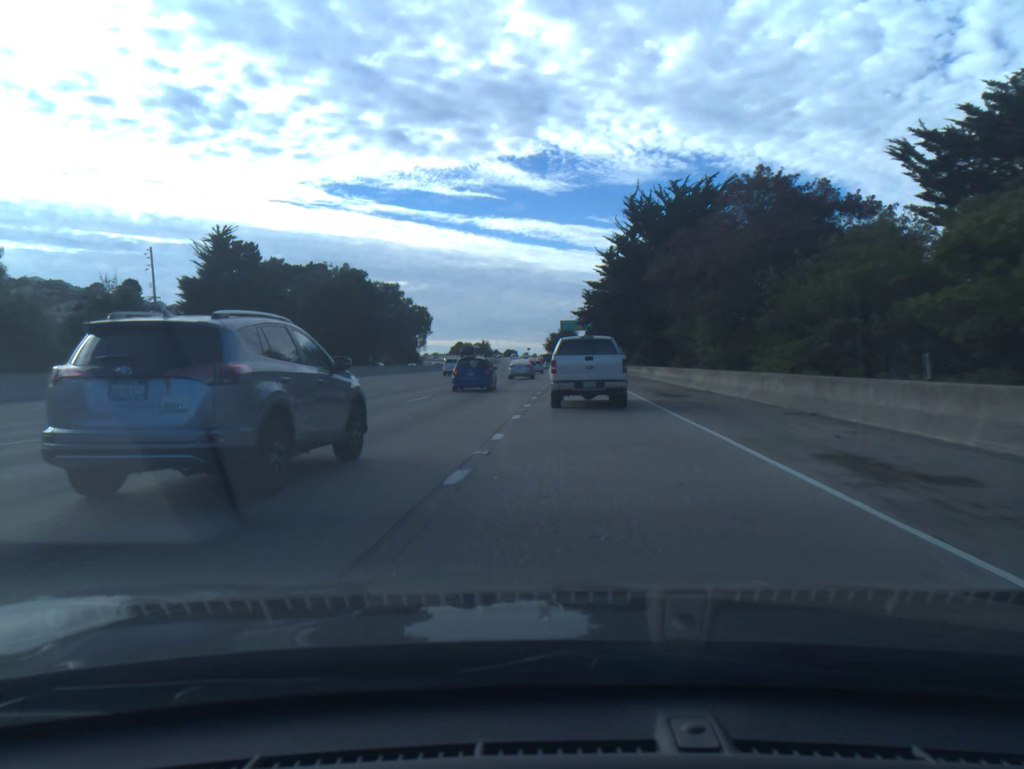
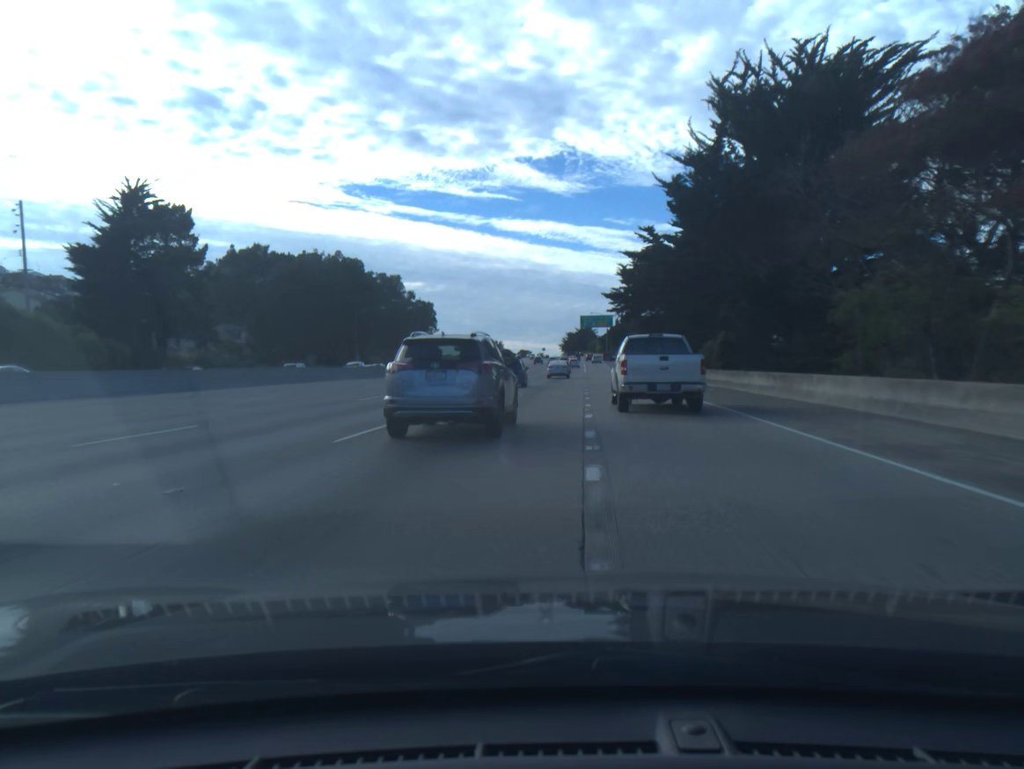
(-0.3, +27.1) m; -1°
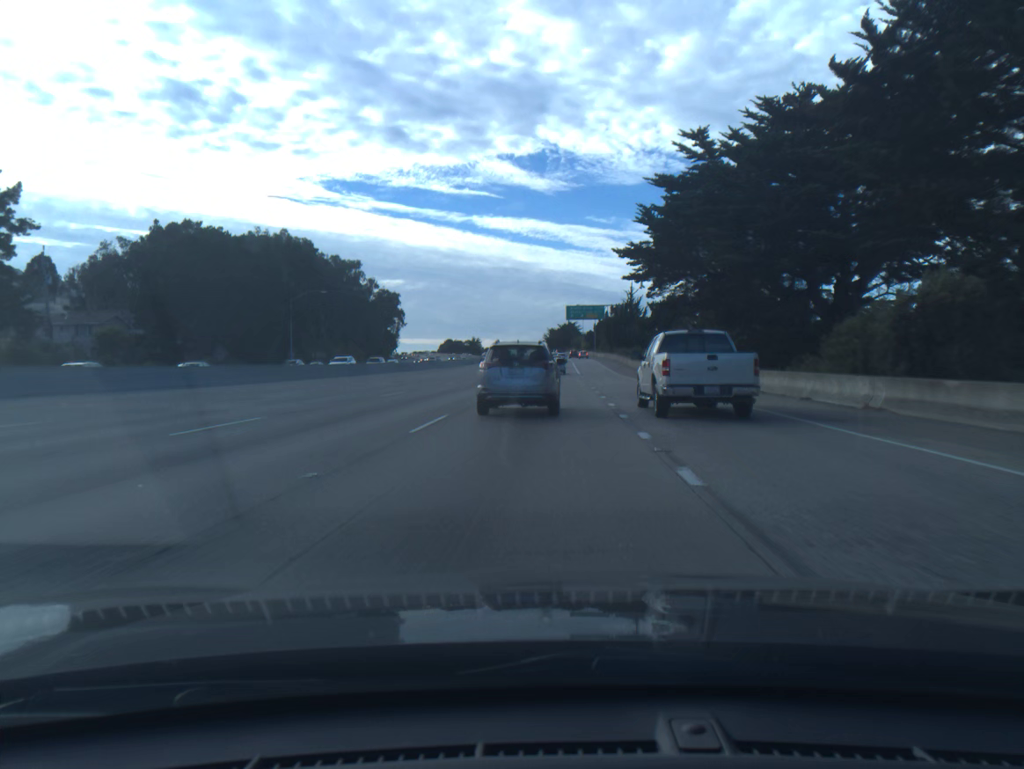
(+0.2, +27.8) m; +1°
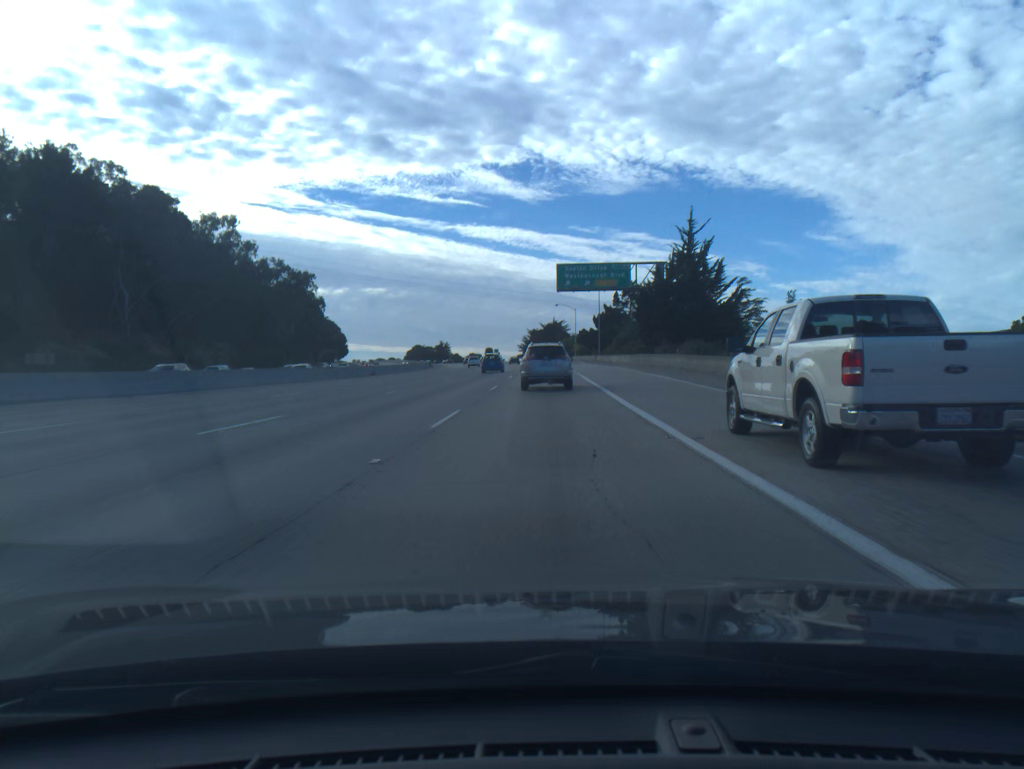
(+1.5, +72.3) m; +1°
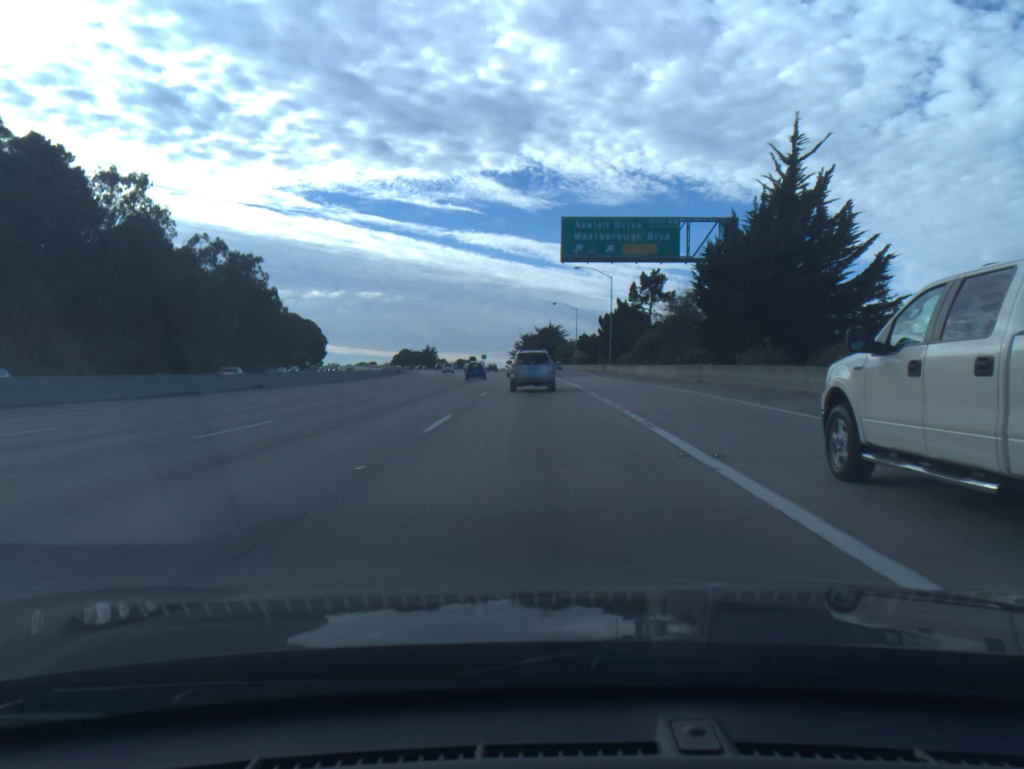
(+0.1, +29.6) m; 0°
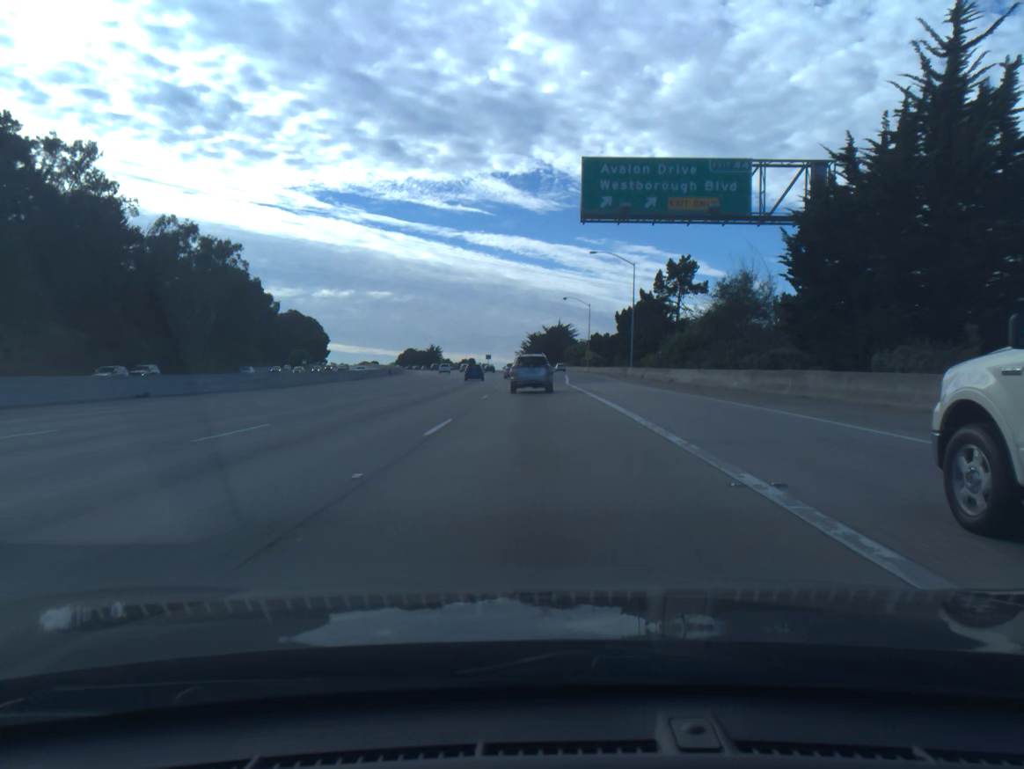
(-0.1, +14.8) m; -1°
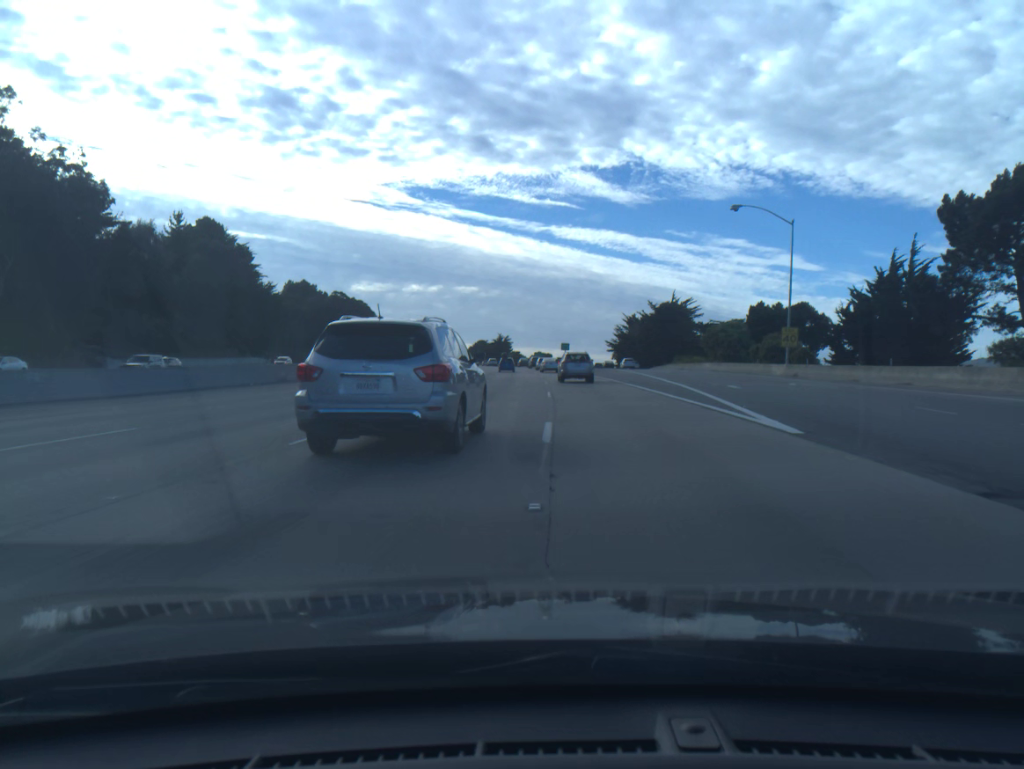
(-3.7, +74.7) m; -6°
